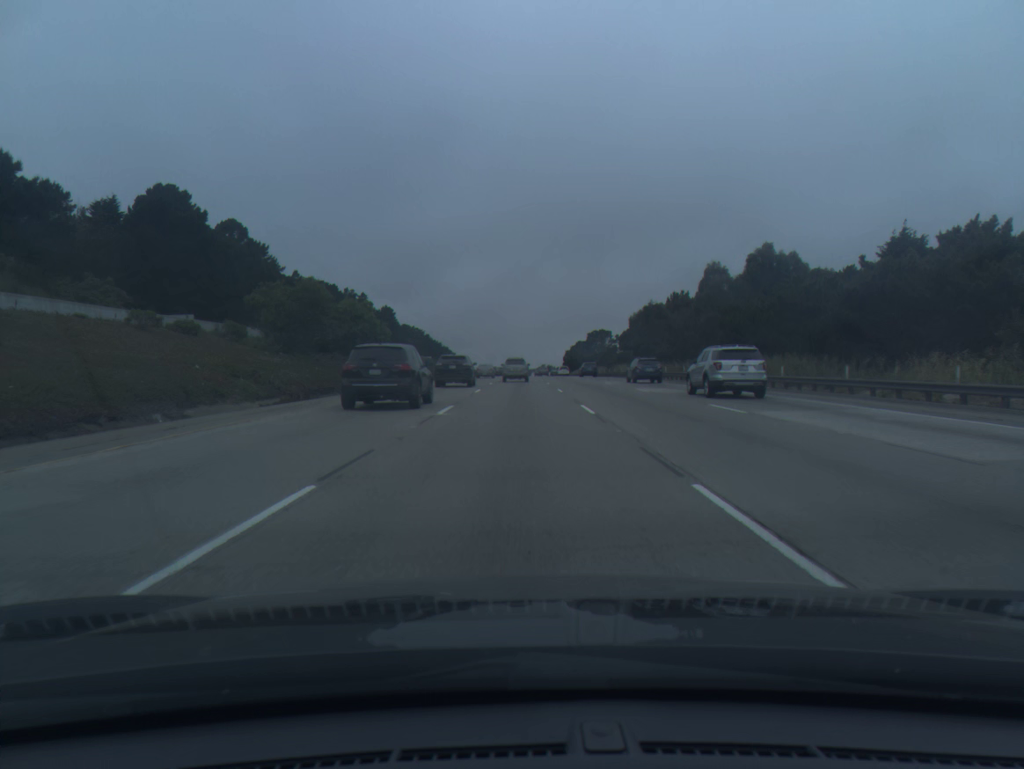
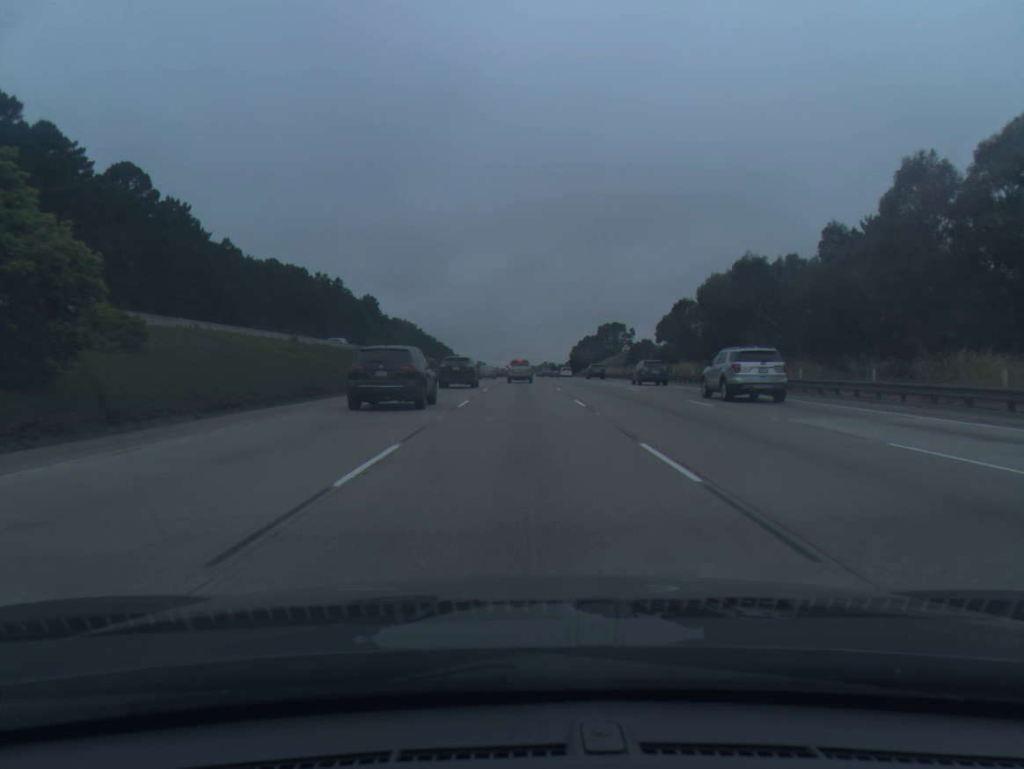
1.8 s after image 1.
(0.0, +39.6) m; 0°
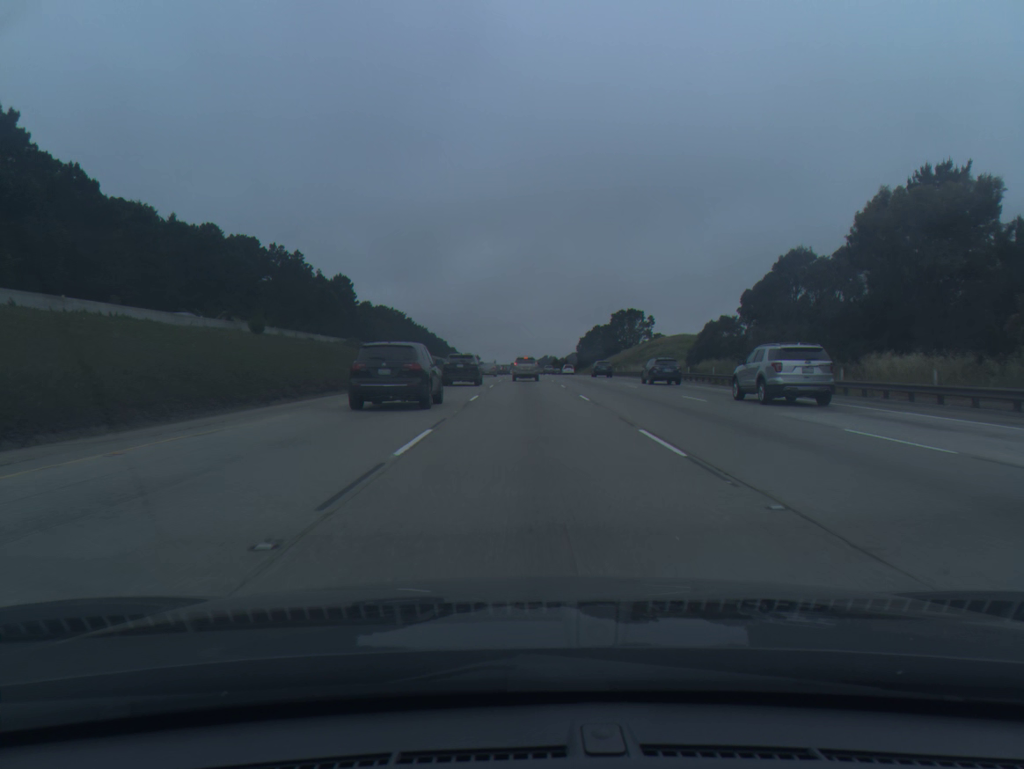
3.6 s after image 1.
(0.0, +41.5) m; 0°
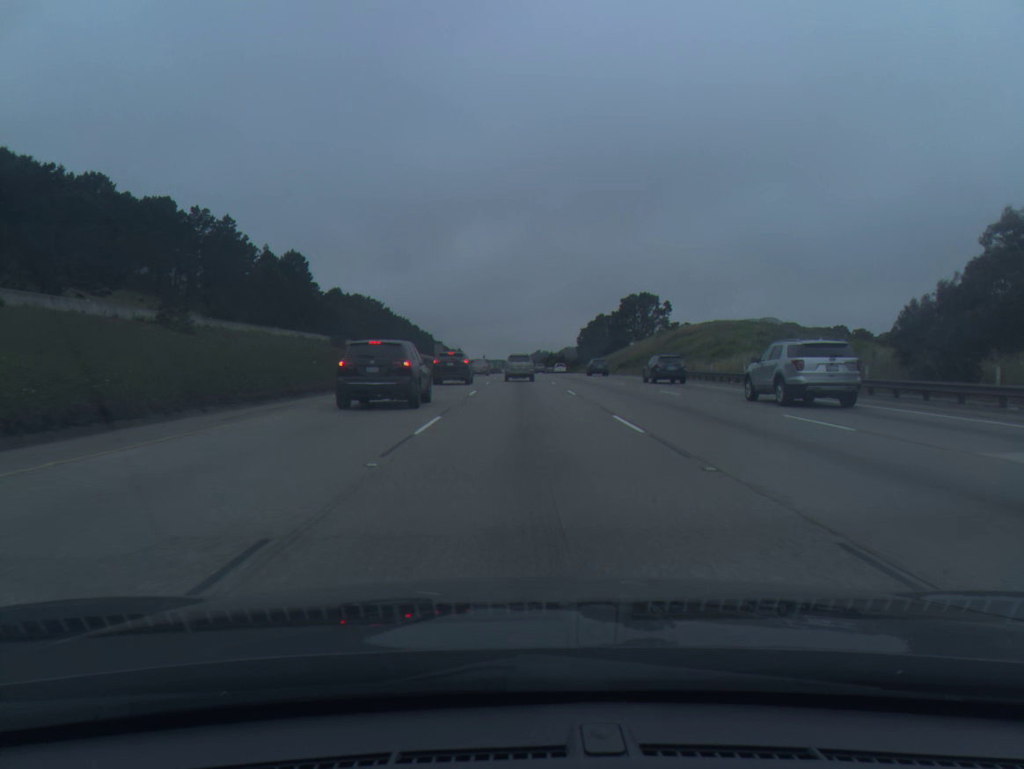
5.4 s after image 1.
(+0.2, +41.0) m; +1°
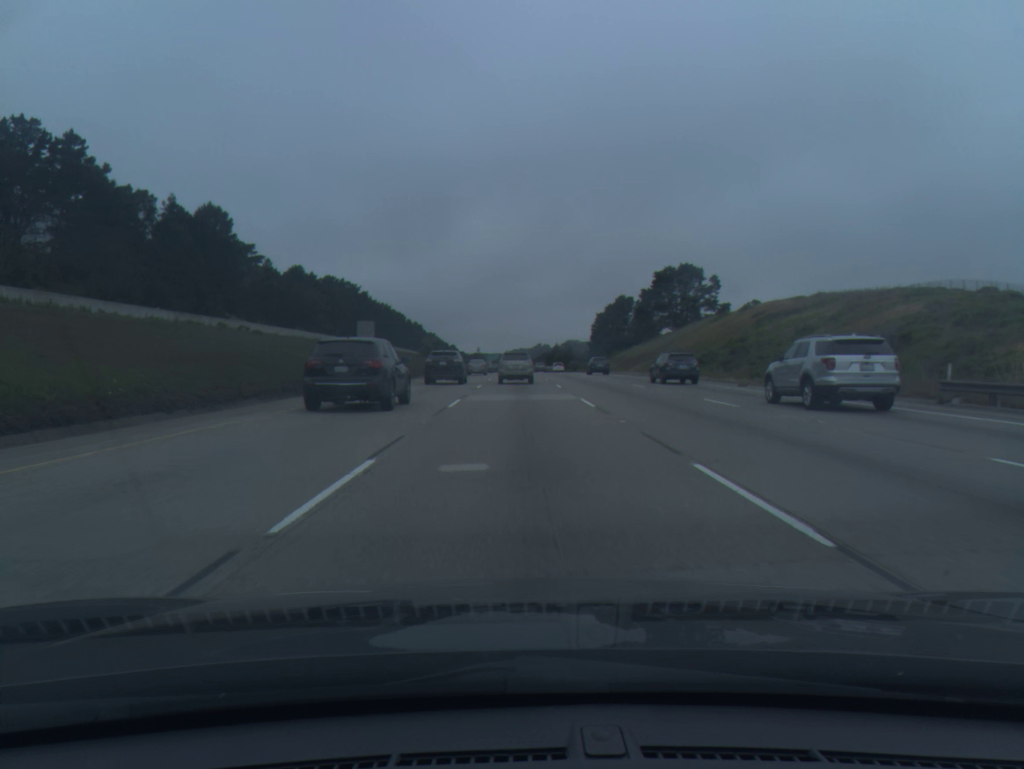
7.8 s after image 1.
(-0.1, +51.7) m; 0°
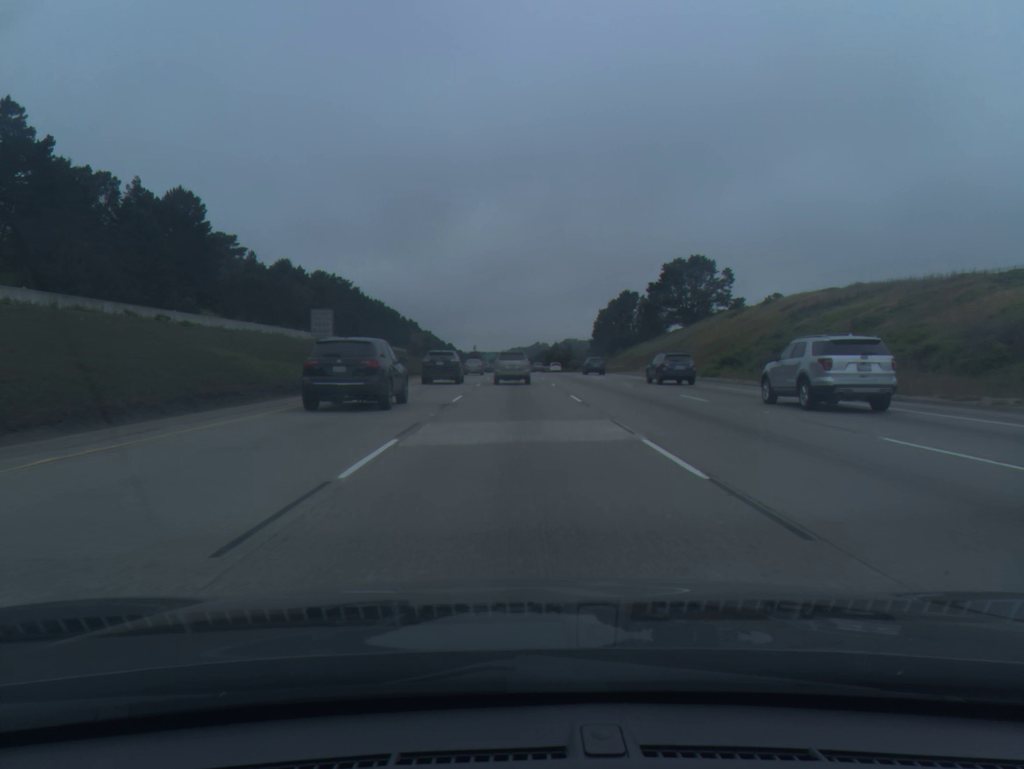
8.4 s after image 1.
(0.0, +12.0) m; 0°
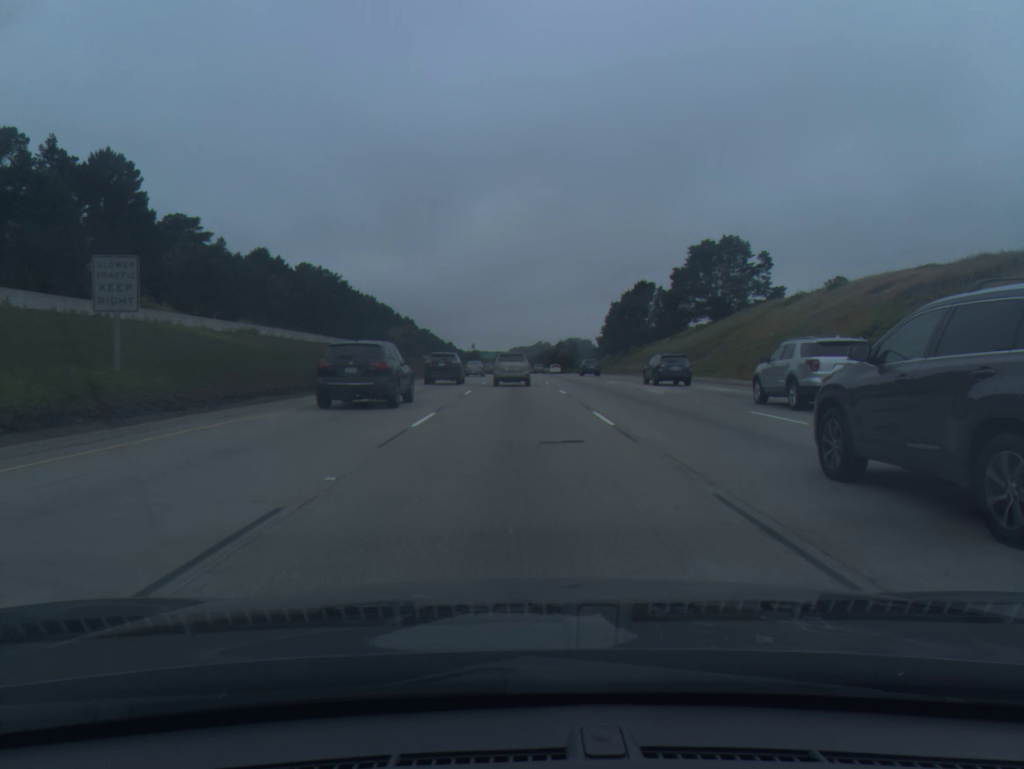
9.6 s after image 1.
(0.0, +22.8) m; 0°
